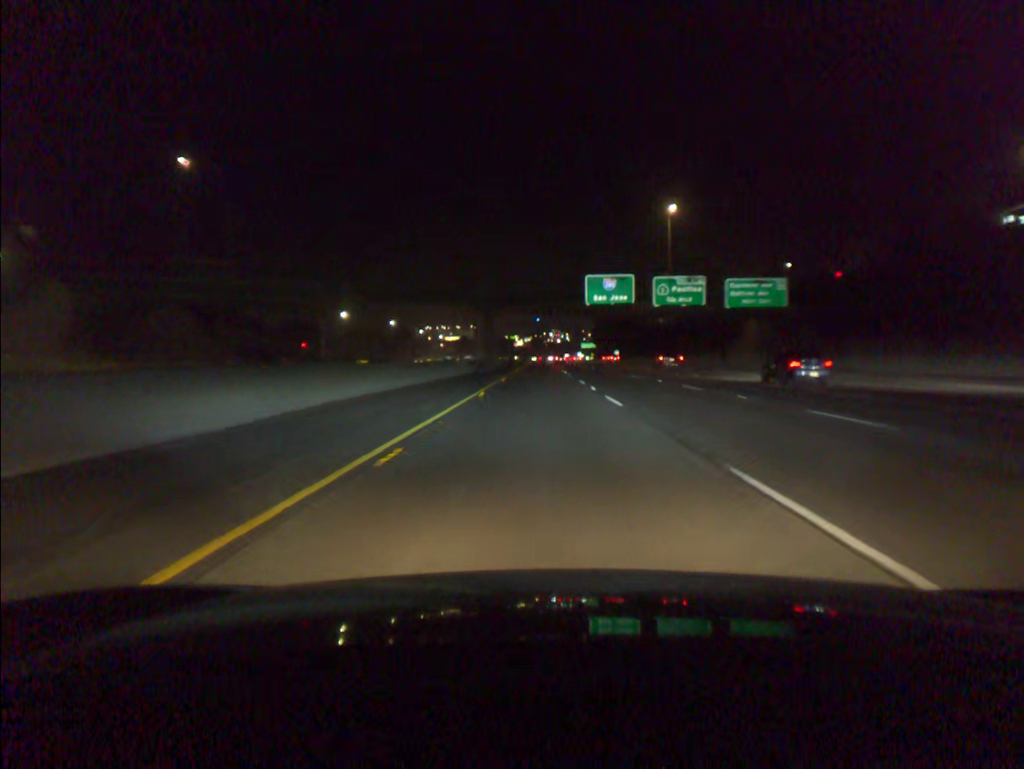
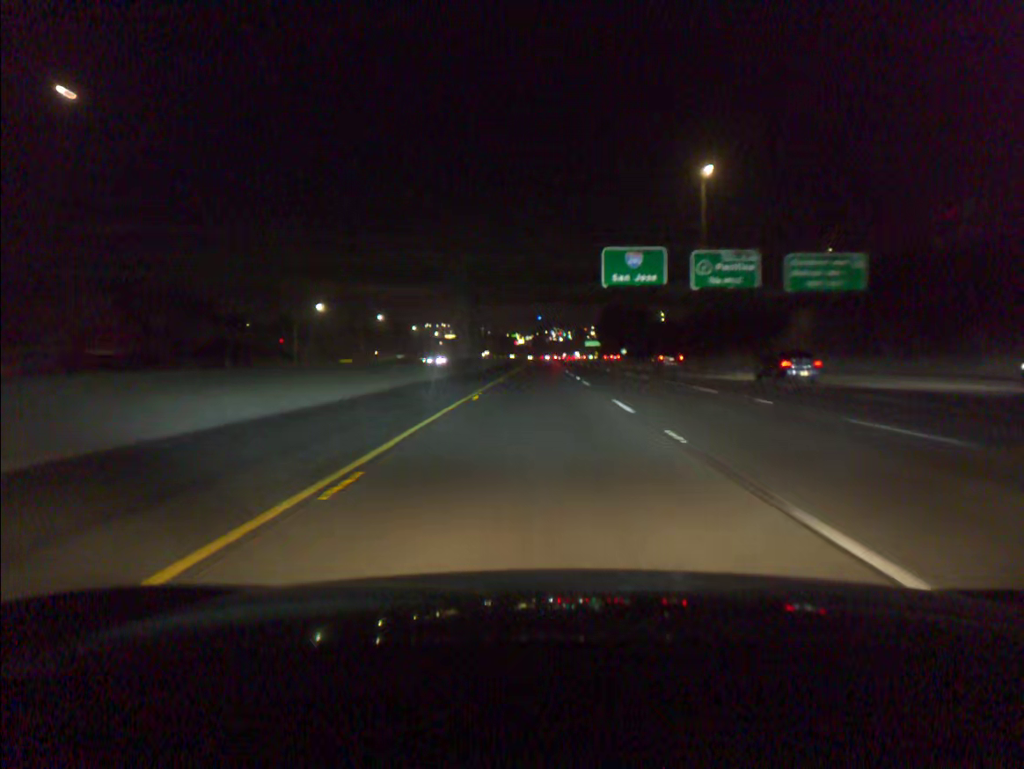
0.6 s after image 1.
(0.0, +16.9) m; 0°
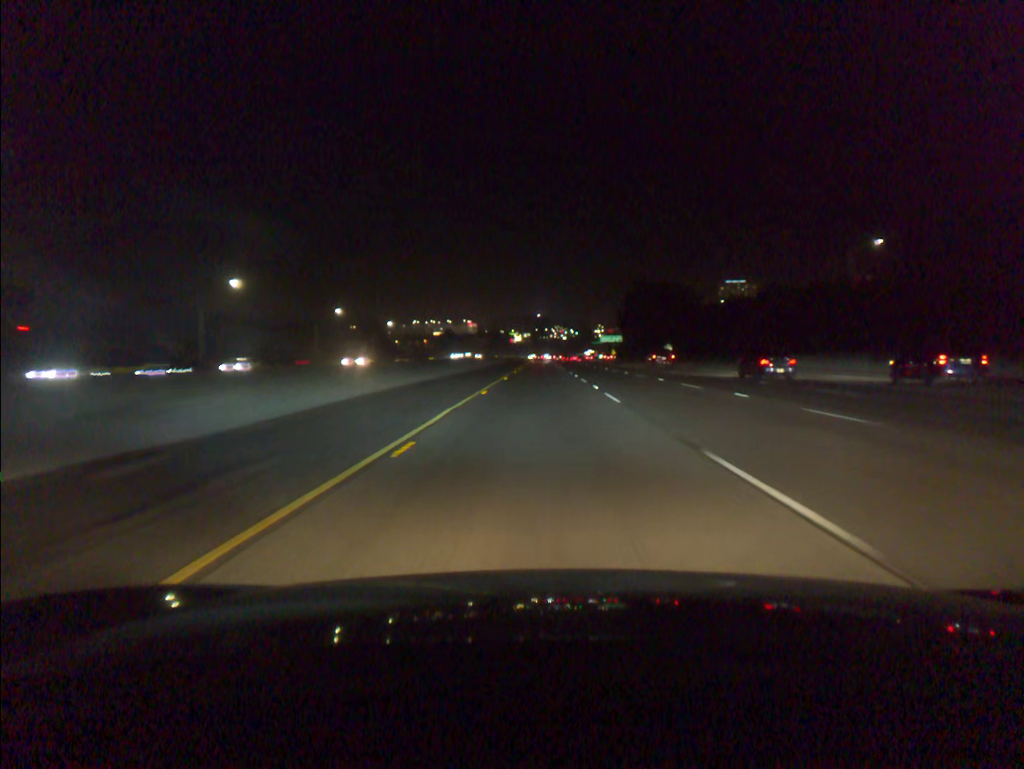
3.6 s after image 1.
(-0.2, +84.7) m; 0°
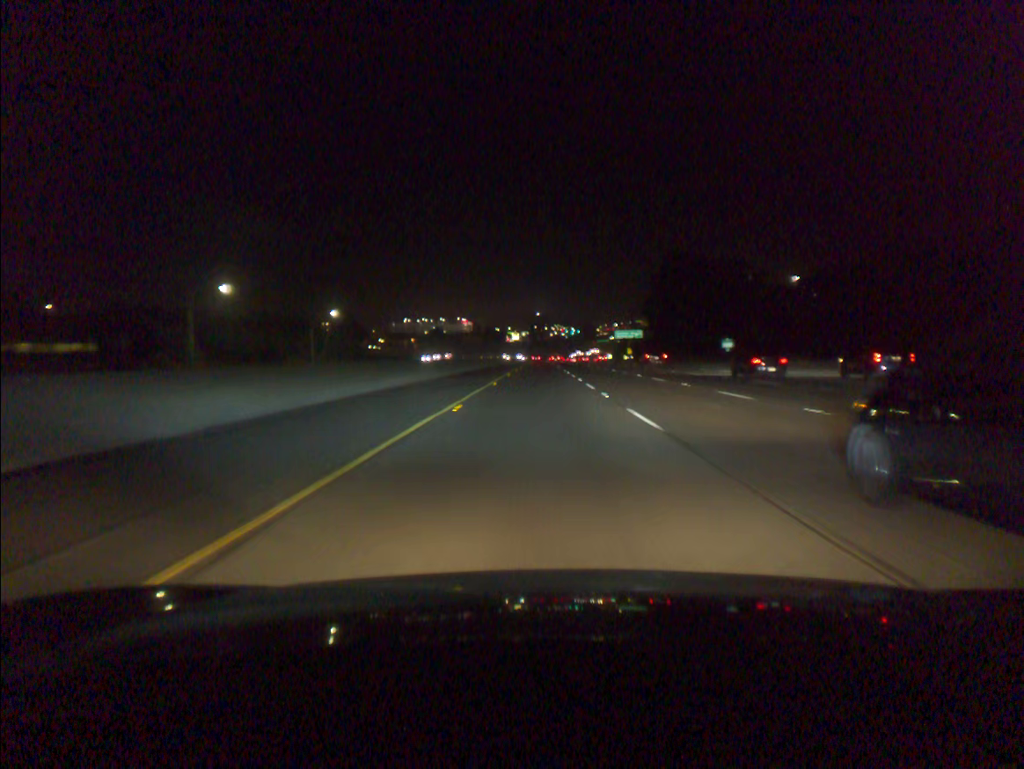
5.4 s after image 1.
(0.0, +50.9) m; 0°
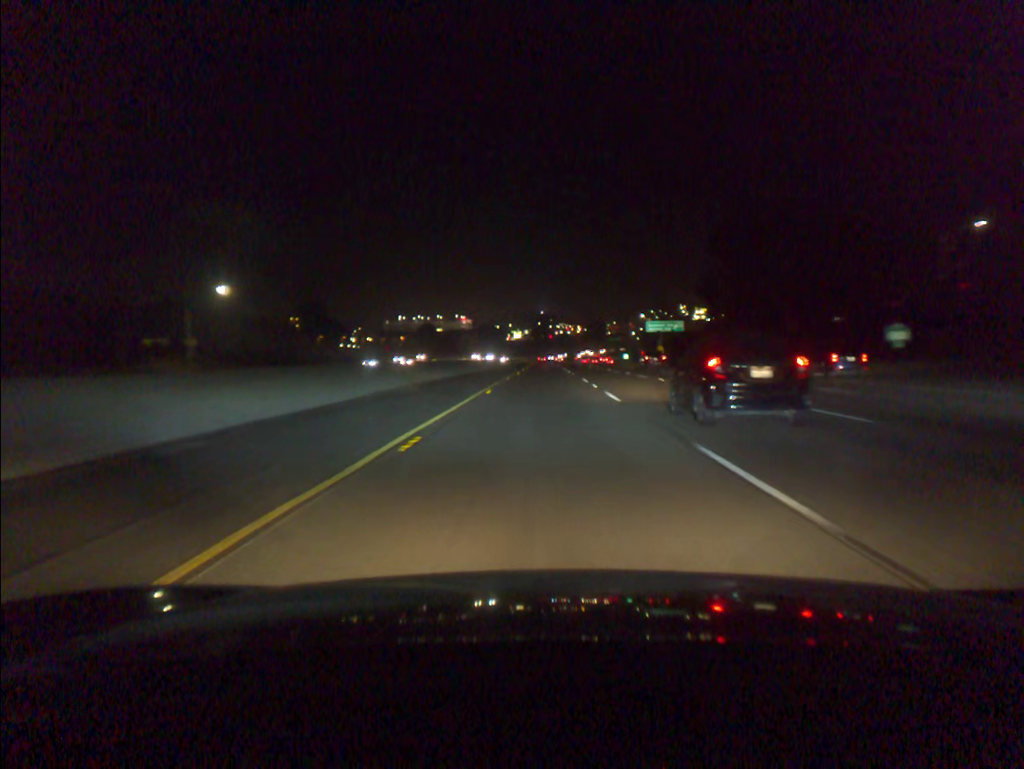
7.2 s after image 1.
(-0.1, +50.9) m; 0°
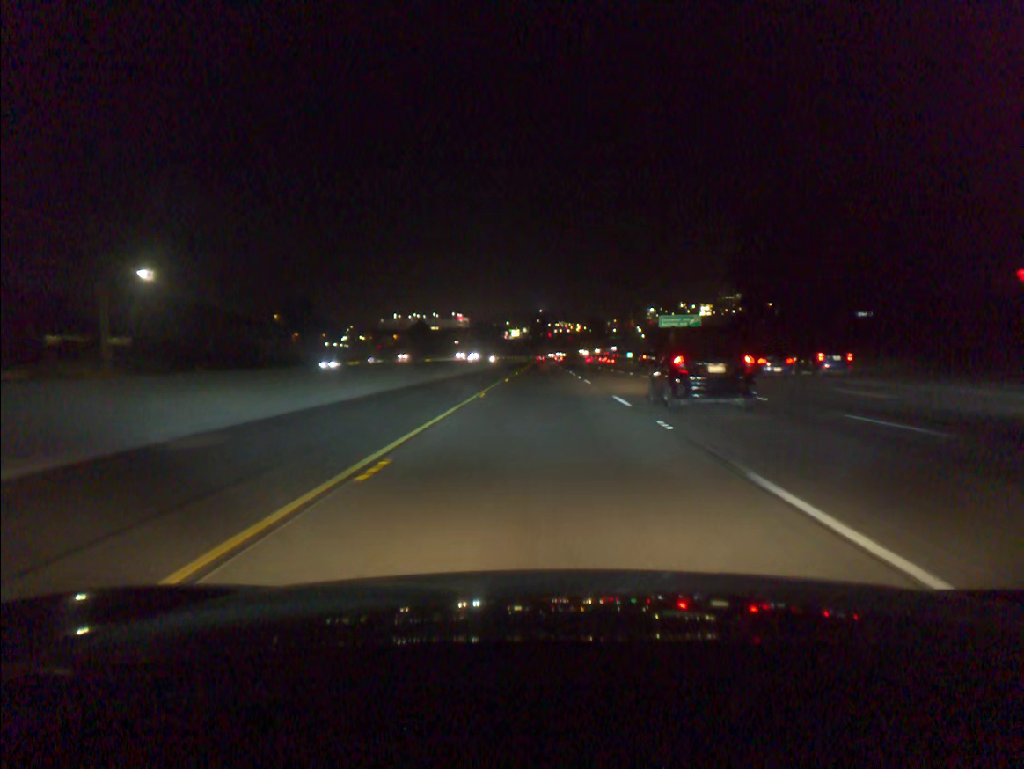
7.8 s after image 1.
(0.0, +17.0) m; 0°
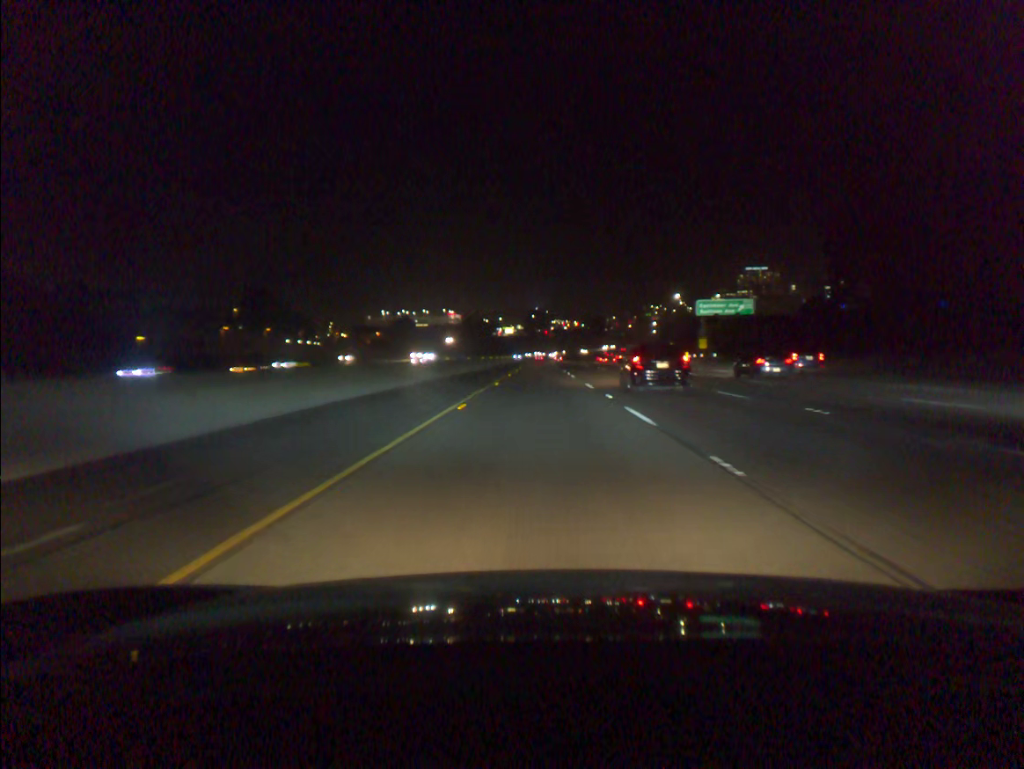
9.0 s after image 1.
(+0.1, +34.0) m; 0°
